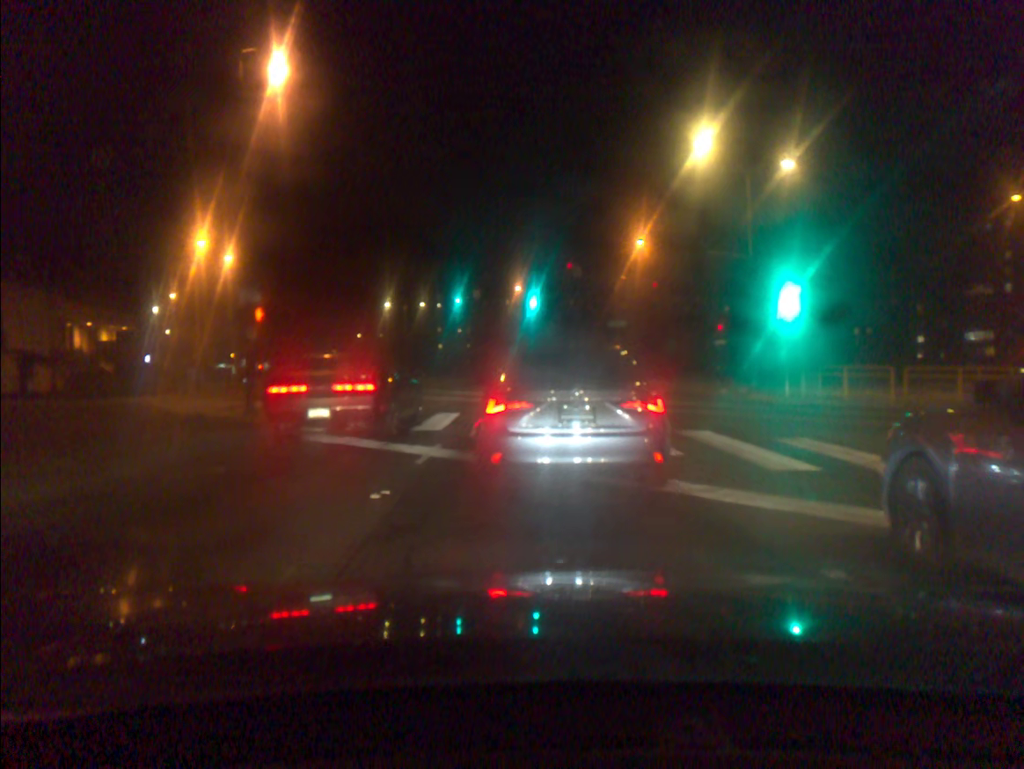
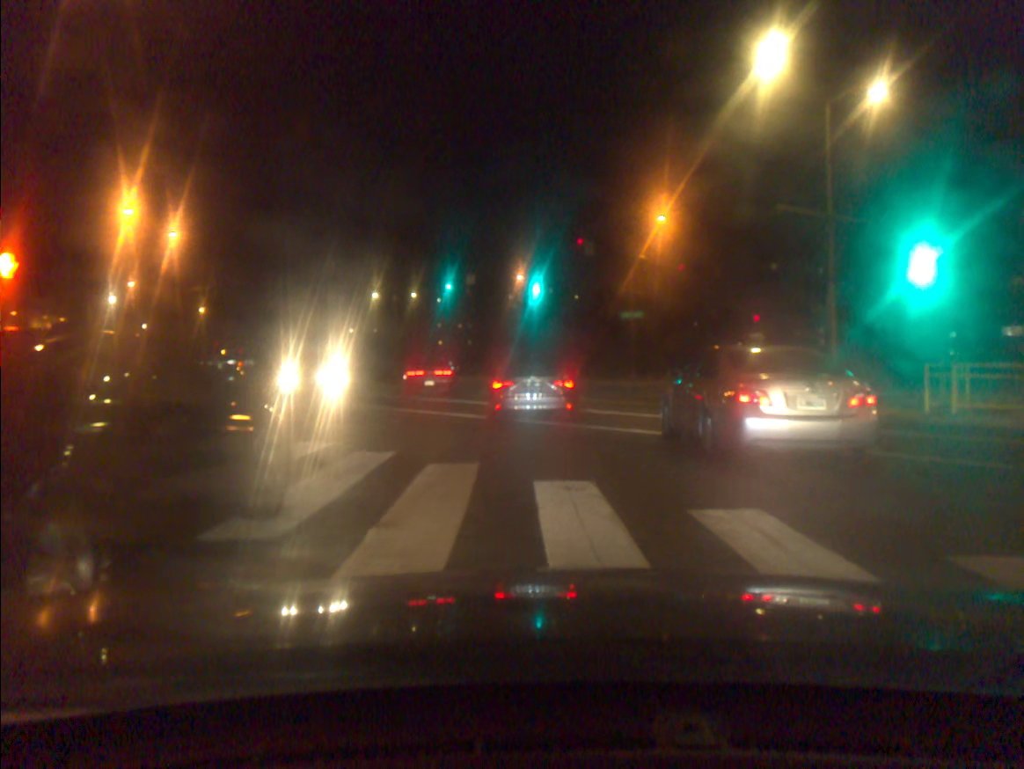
(0.0, +9.0) m; -1°
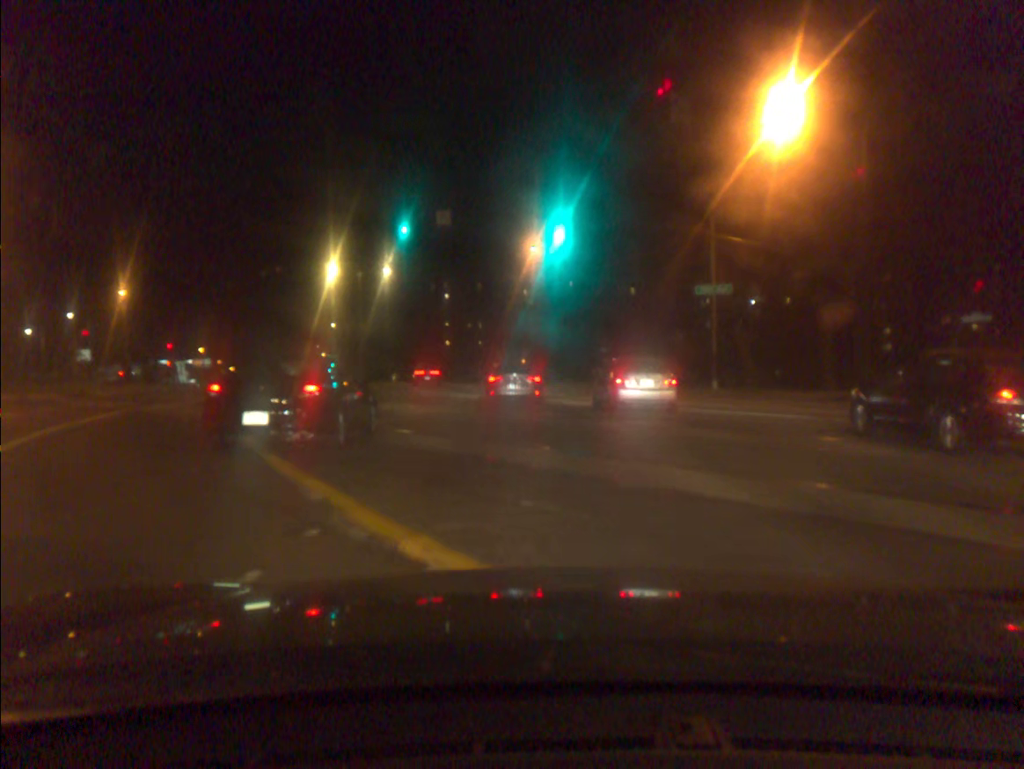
(-0.2, +24.4) m; -1°
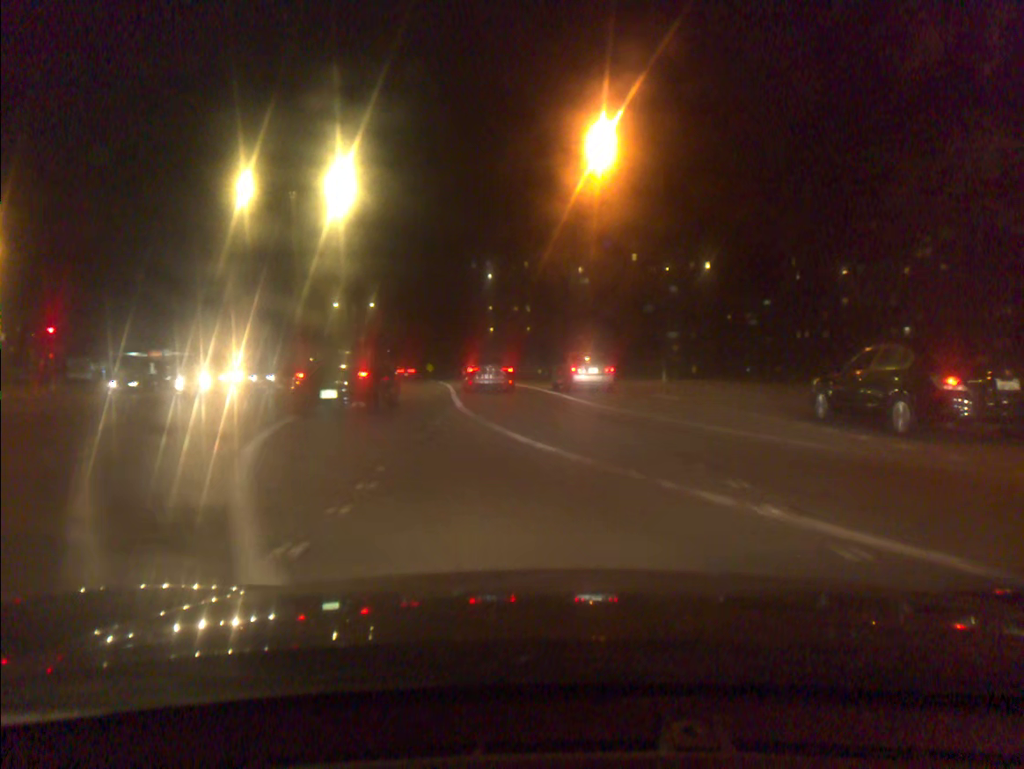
(-0.7, +28.0) m; -4°
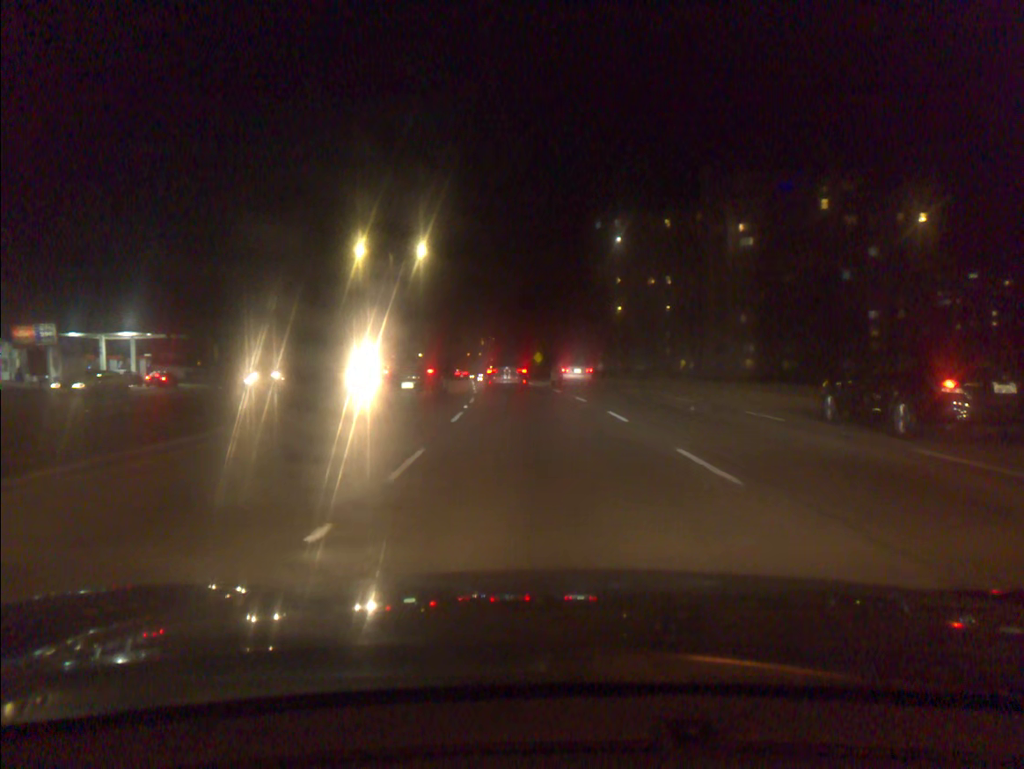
(-3.4, +42.4) m; -9°
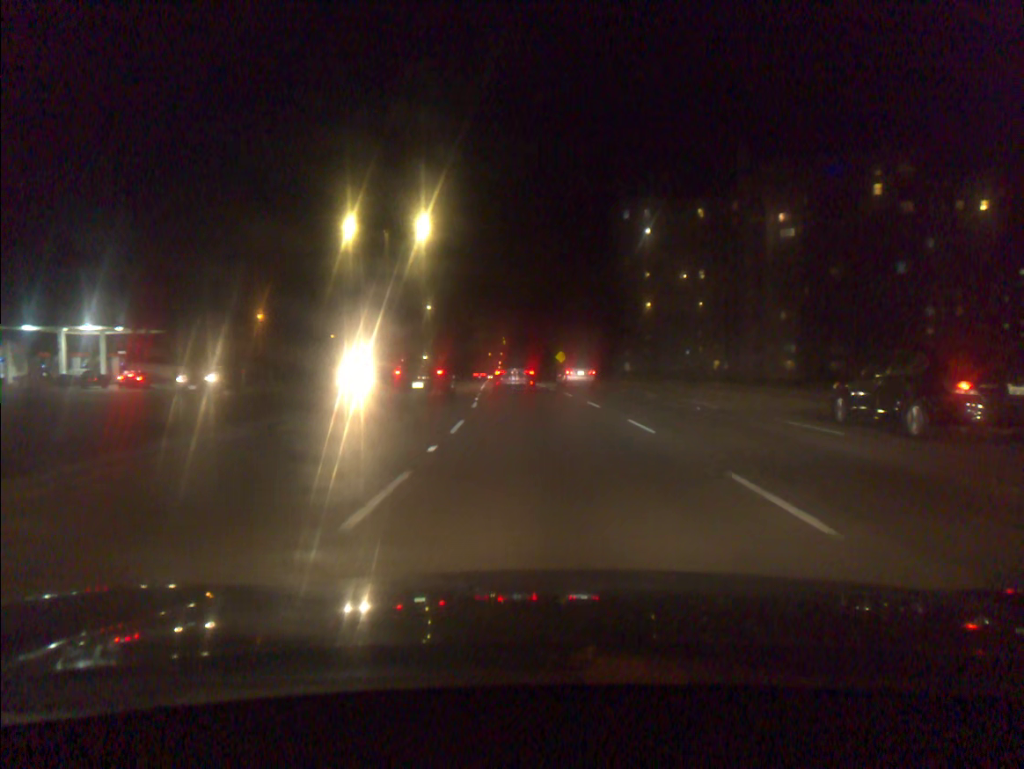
(-0.1, +9.6) m; -1°
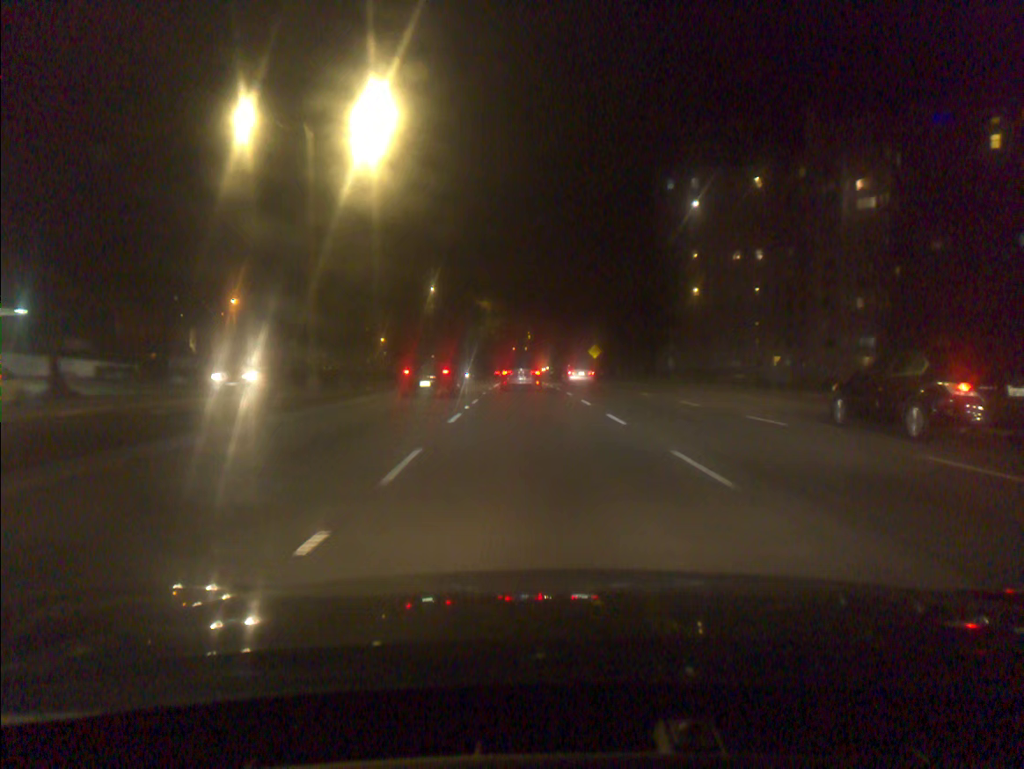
(-0.4, +20.2) m; -2°
